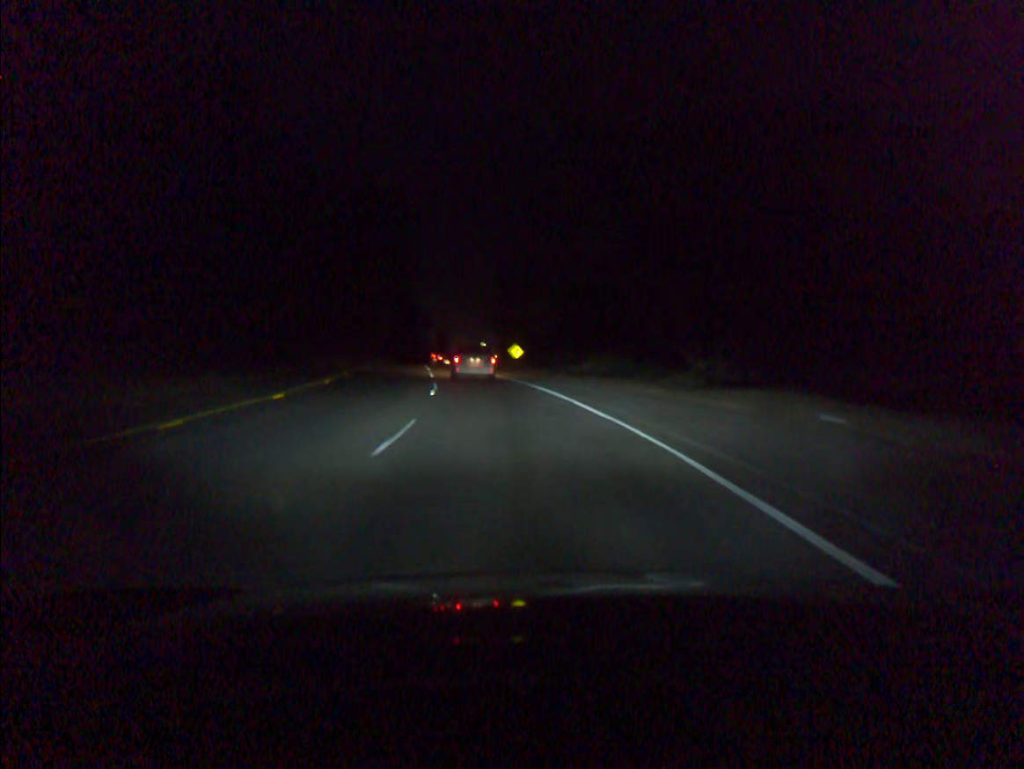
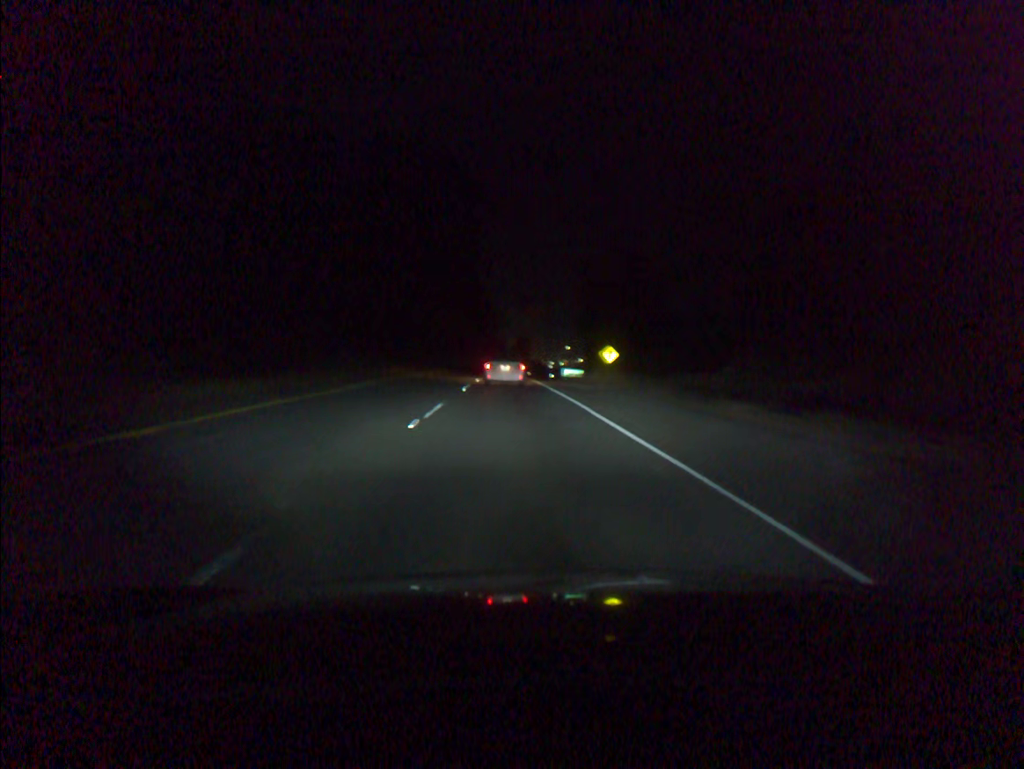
(-1.5, +23.6) m; -7°
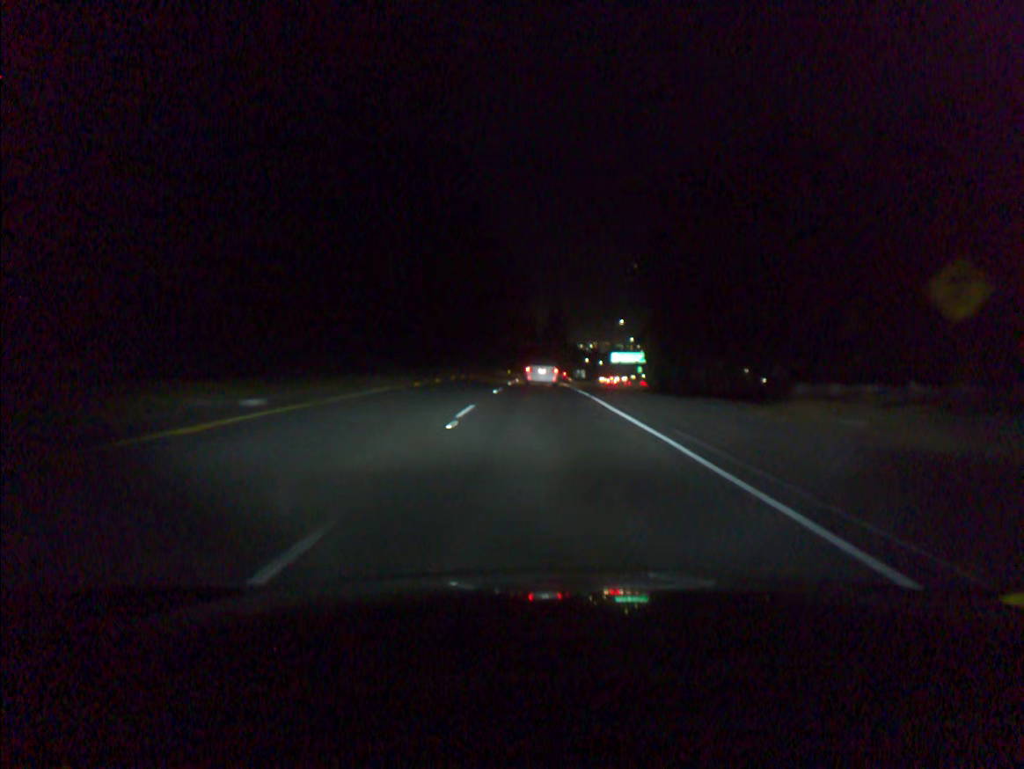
(-2.6, +59.0) m; -2°
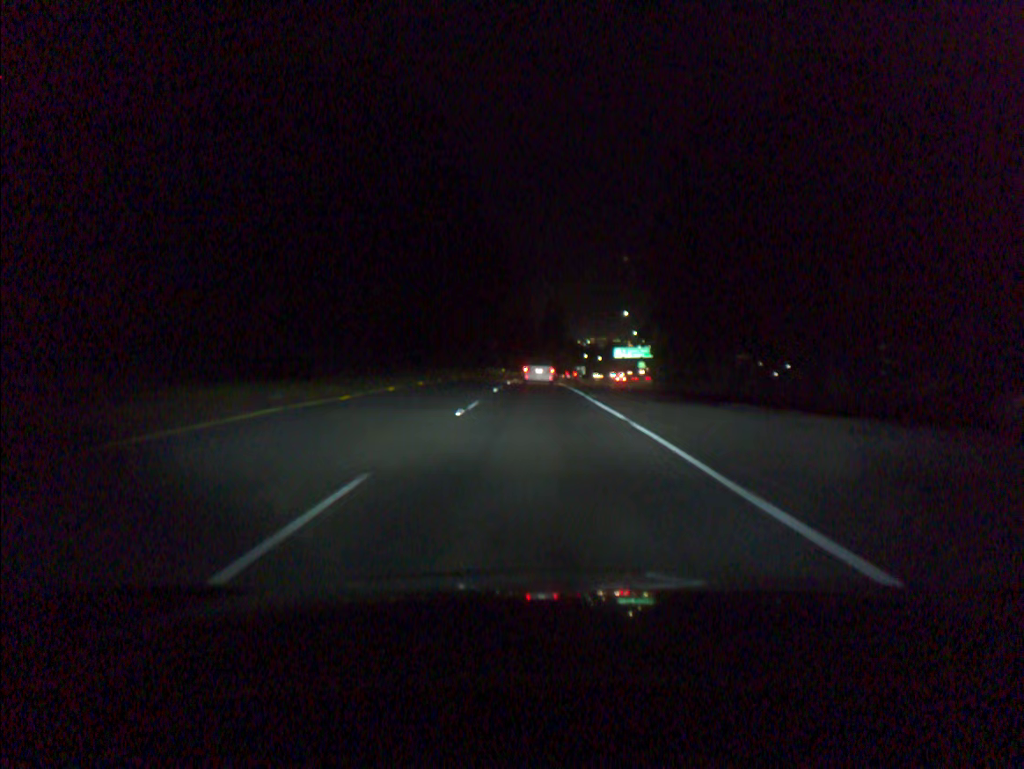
(0.0, +12.1) m; 0°
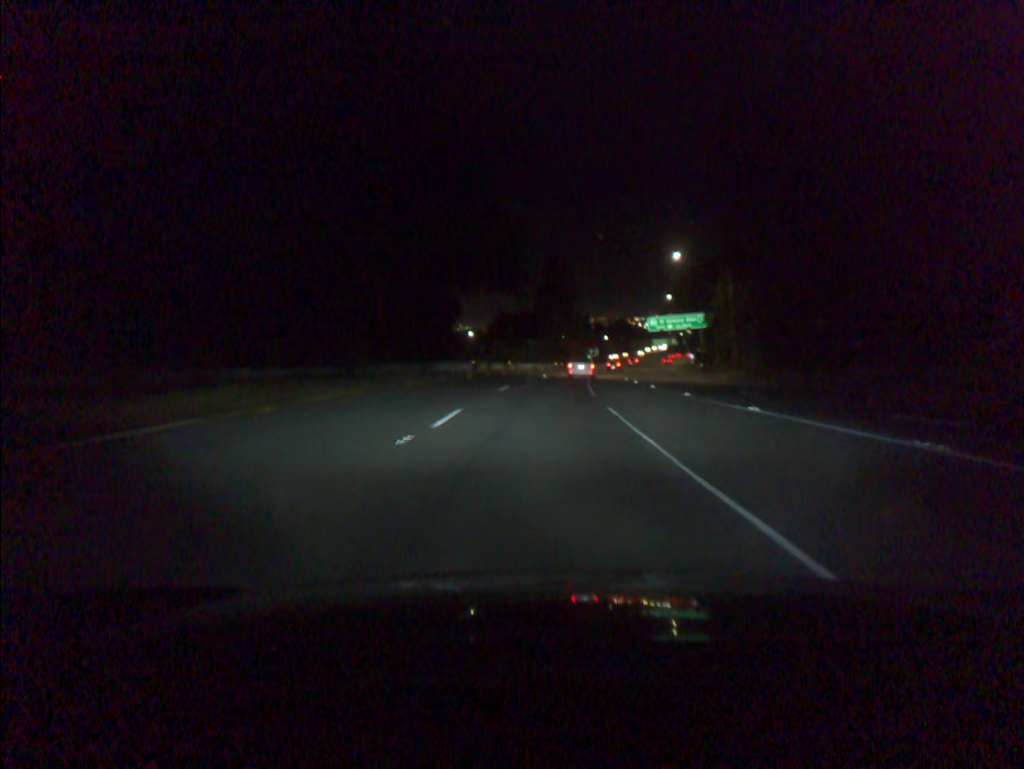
(-0.1, +50.6) m; 0°
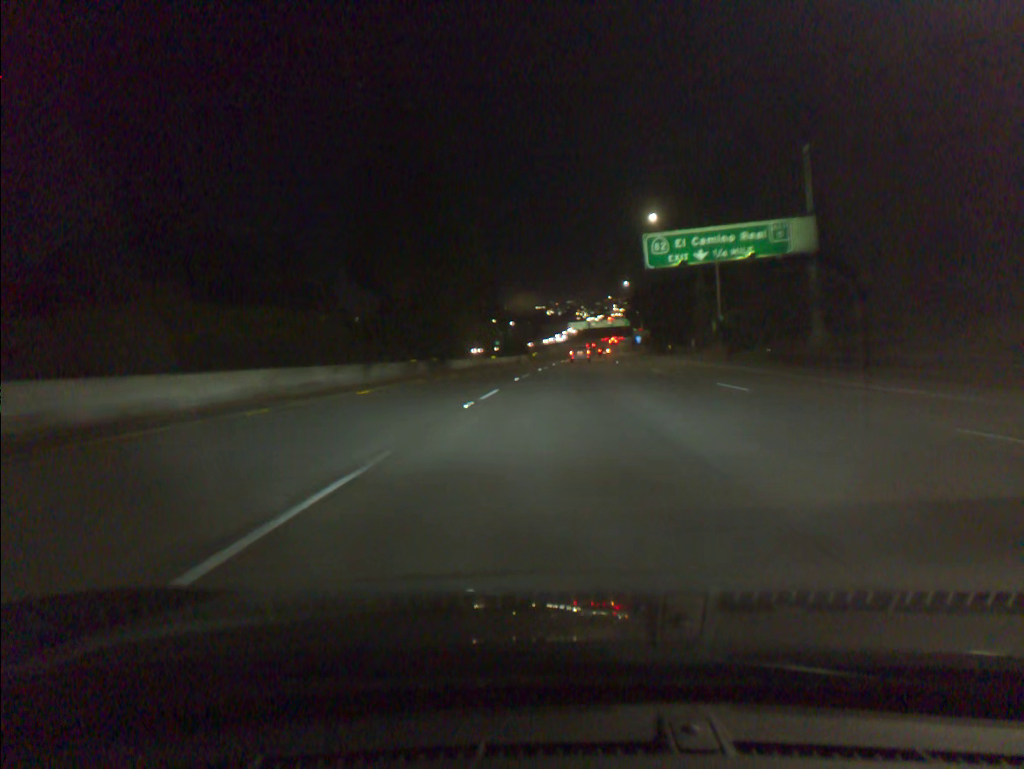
(+3.4, +68.4) m; +7°
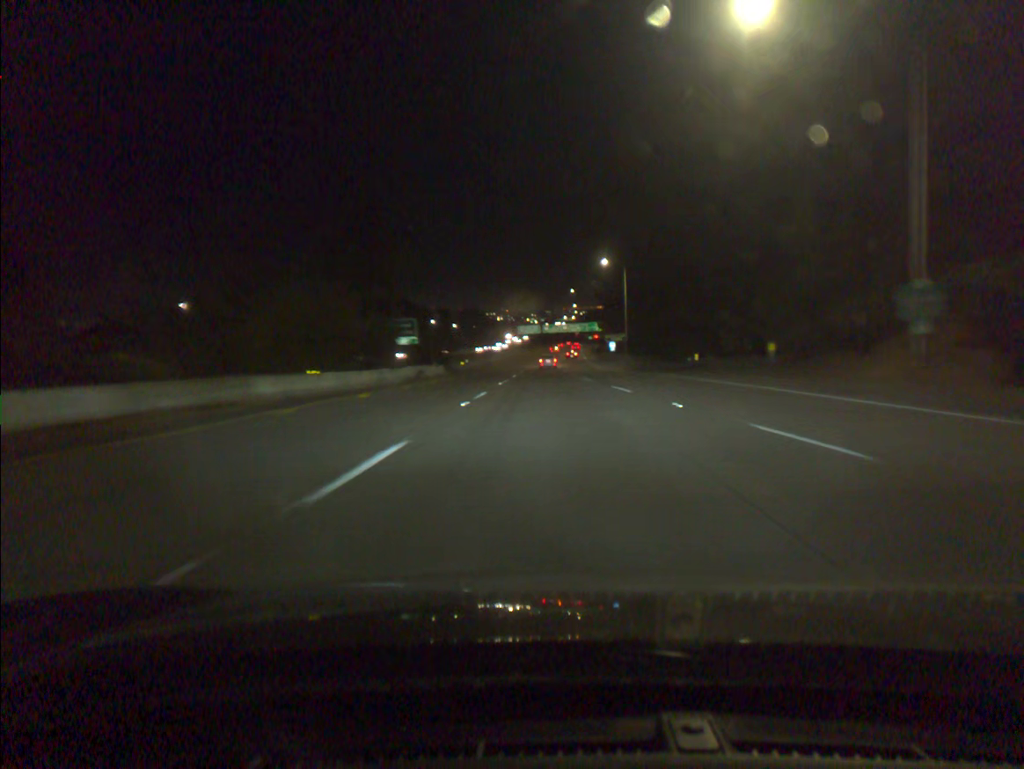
(+1.5, +43.0) m; +4°
